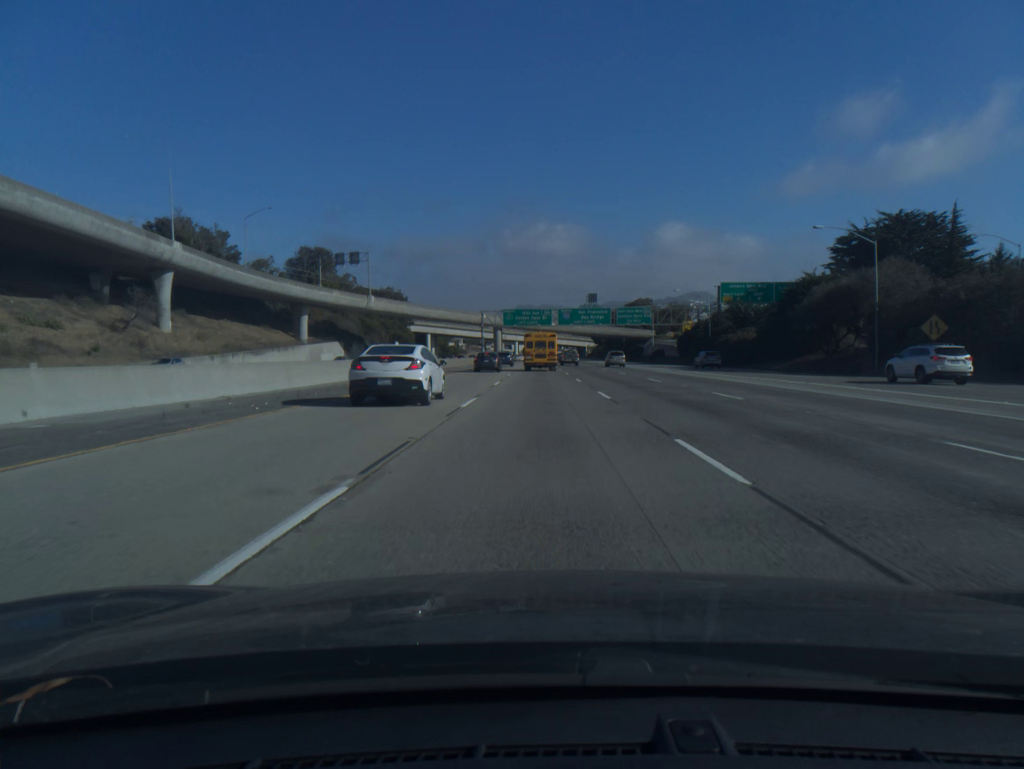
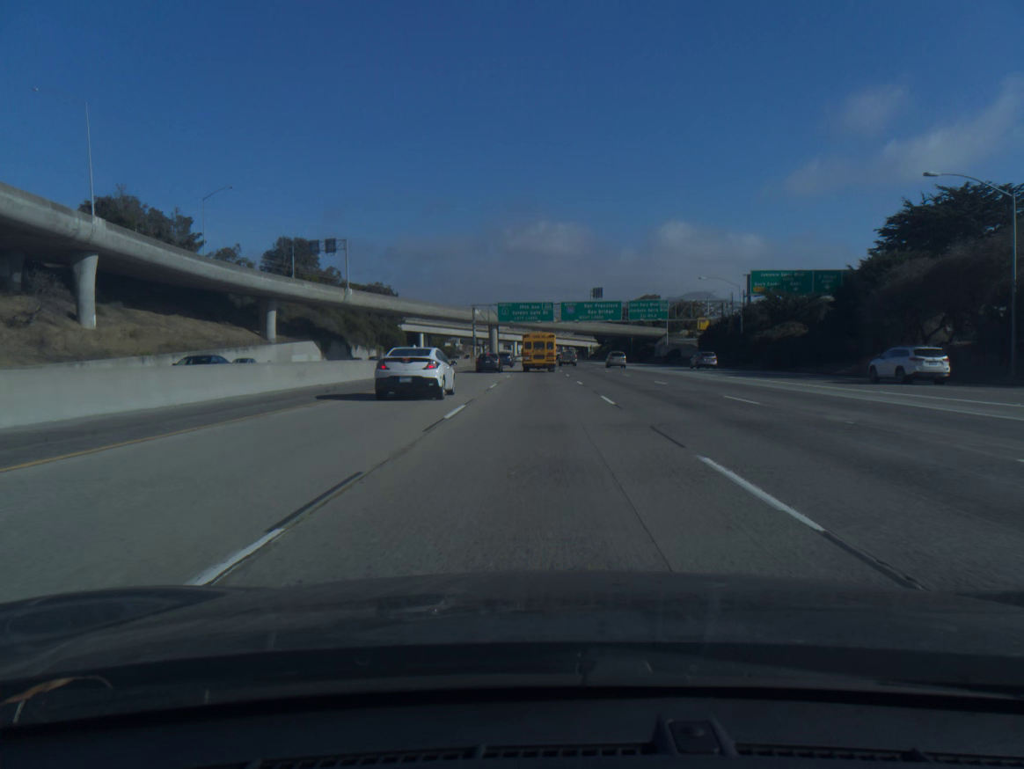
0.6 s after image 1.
(0.0, +16.2) m; 0°
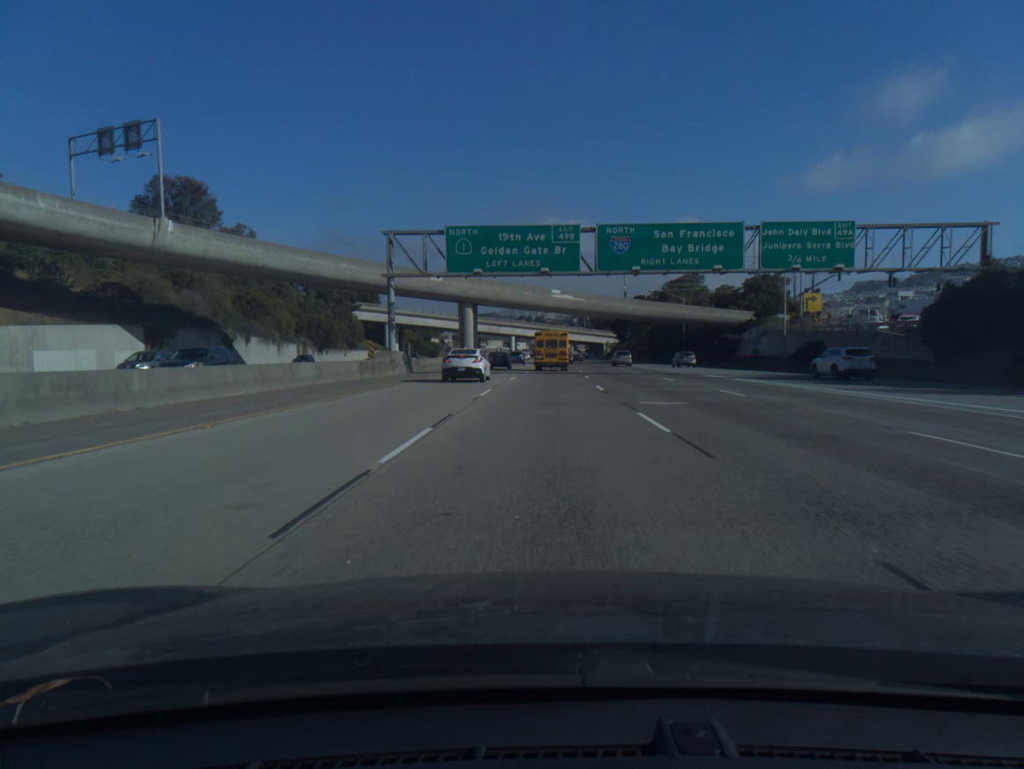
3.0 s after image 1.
(-0.2, +64.6) m; 0°
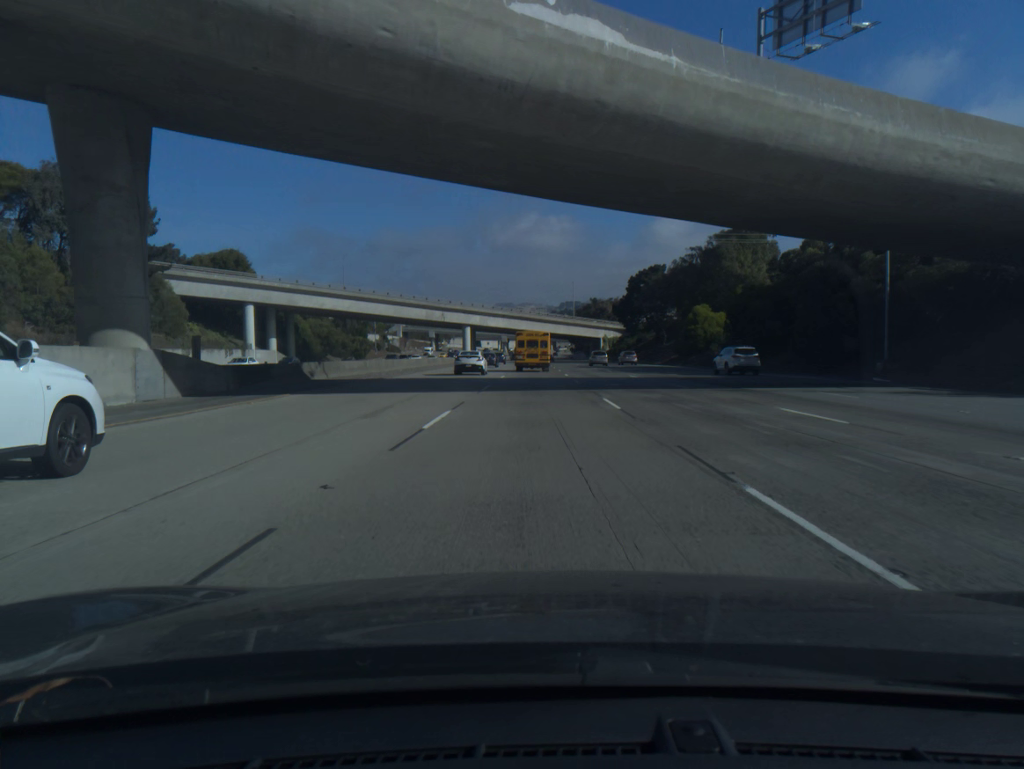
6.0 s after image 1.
(+1.6, +80.3) m; +2°
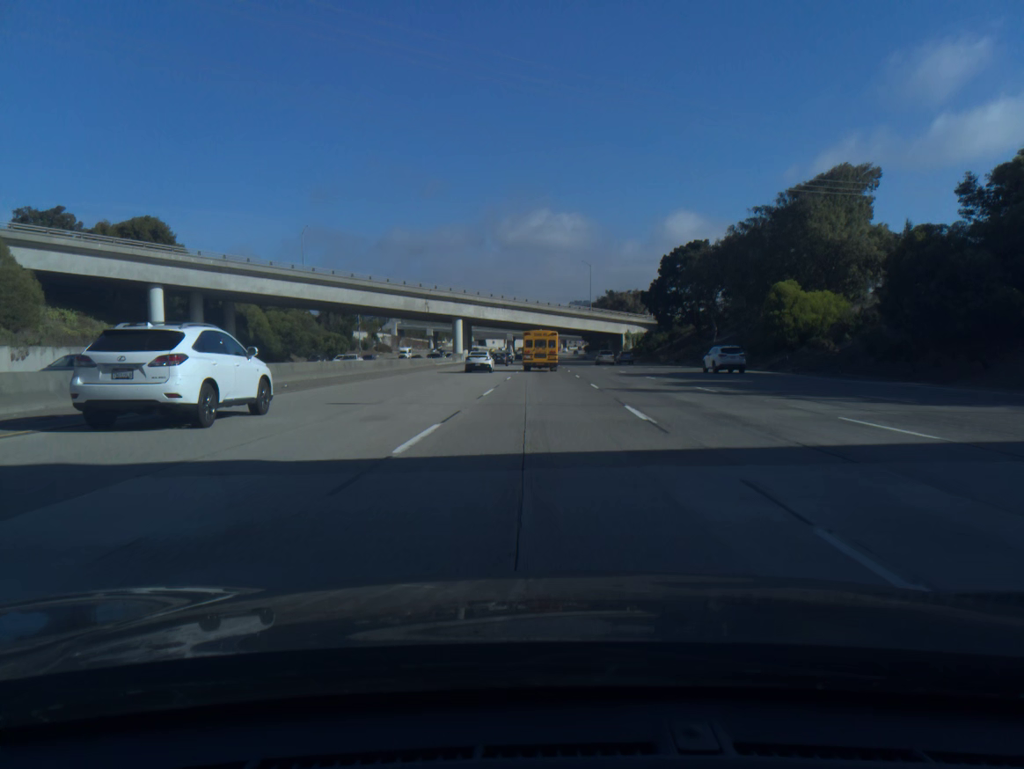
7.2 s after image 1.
(-0.2, +32.1) m; -1°
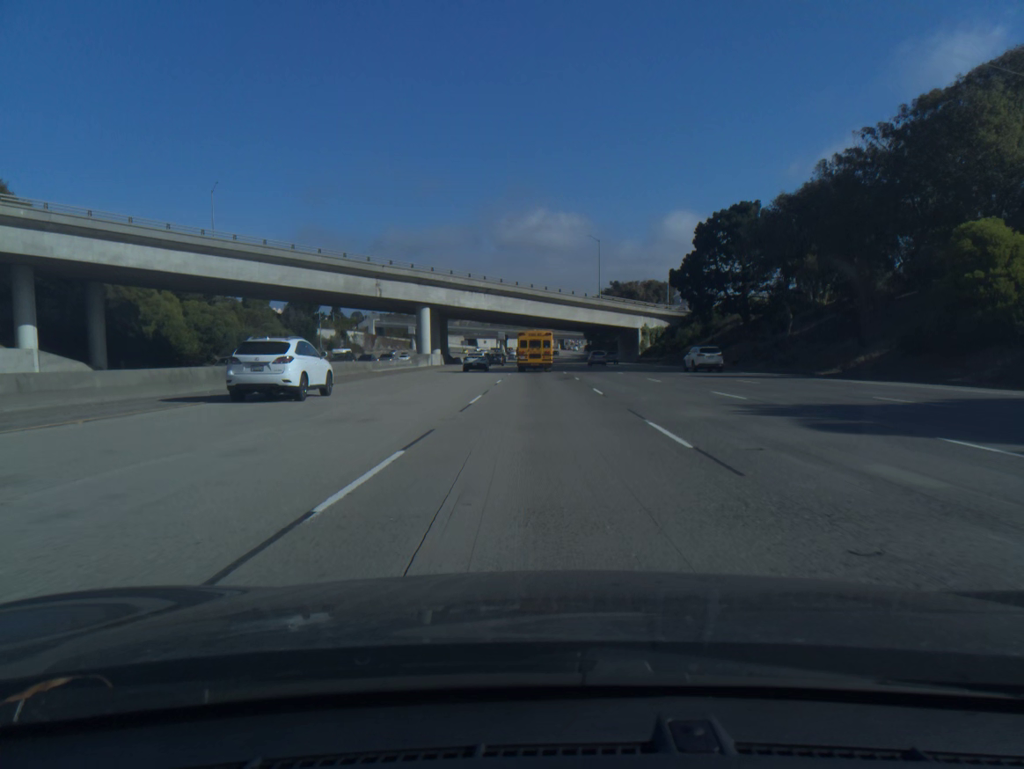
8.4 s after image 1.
(+0.1, +32.1) m; 0°
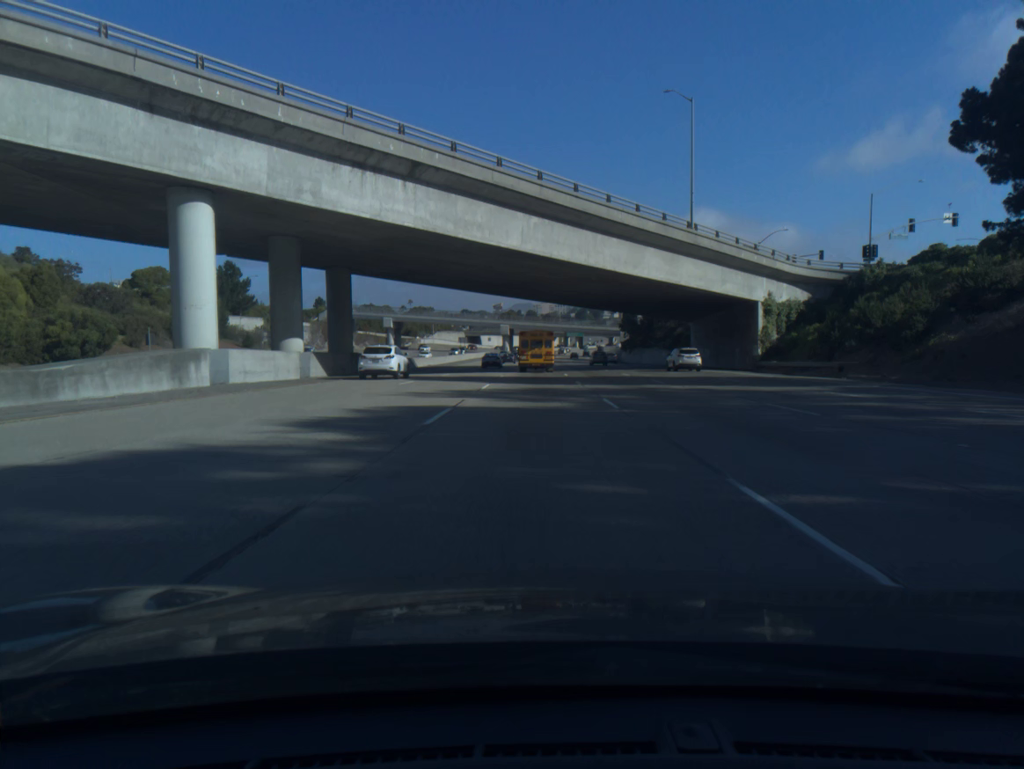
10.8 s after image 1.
(-0.3, +63.9) m; -1°
